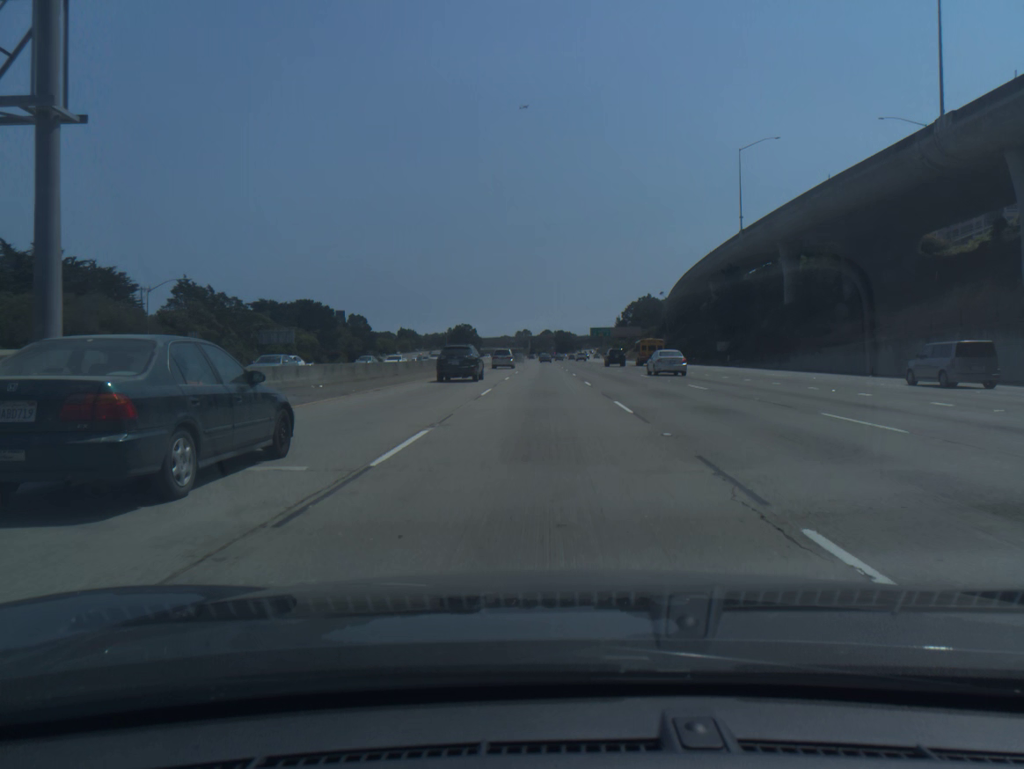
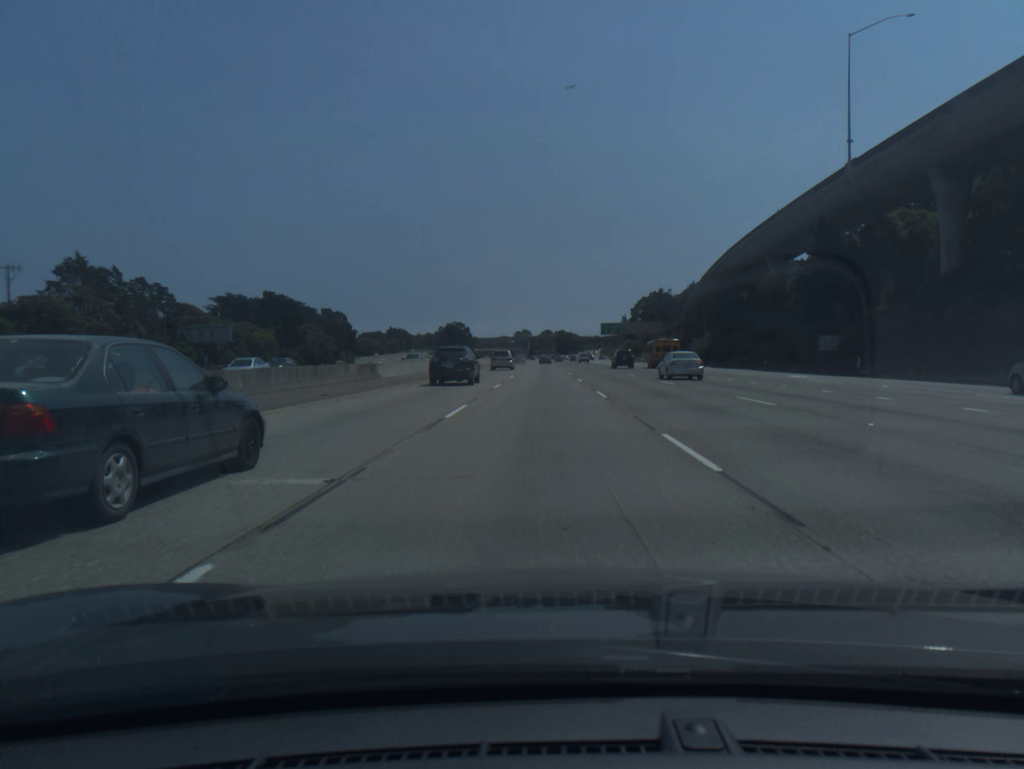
(0.0, +37.2) m; 0°
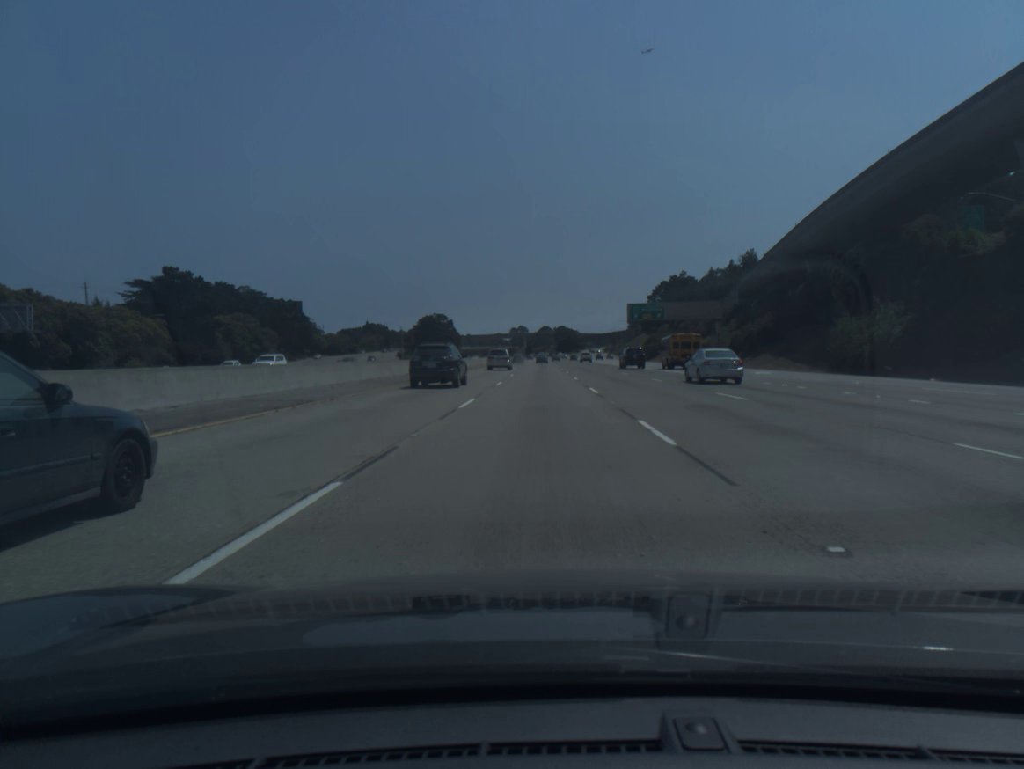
(0.0, +55.9) m; 0°
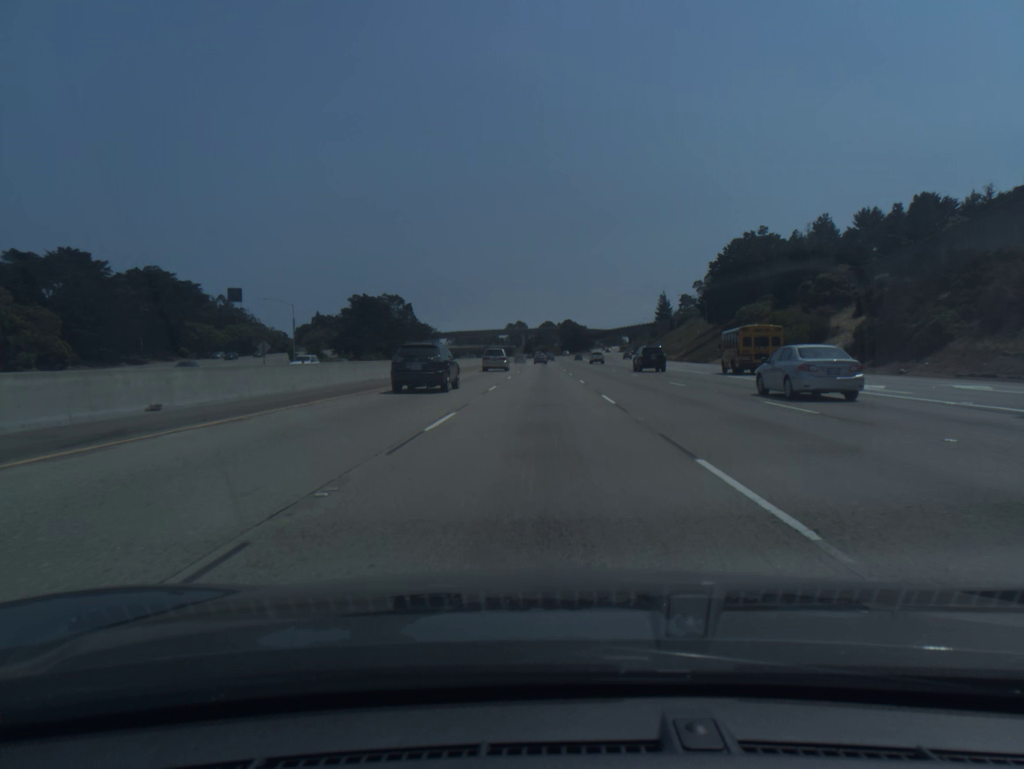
(-0.2, +93.2) m; 0°
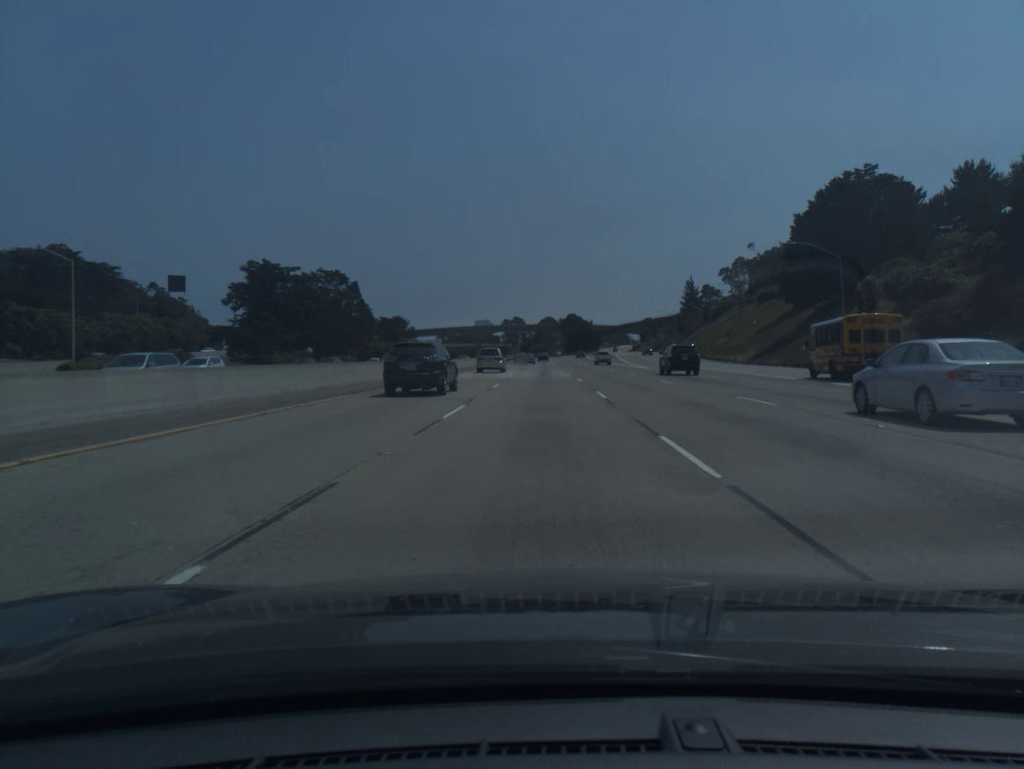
(0.0, +55.8) m; 0°
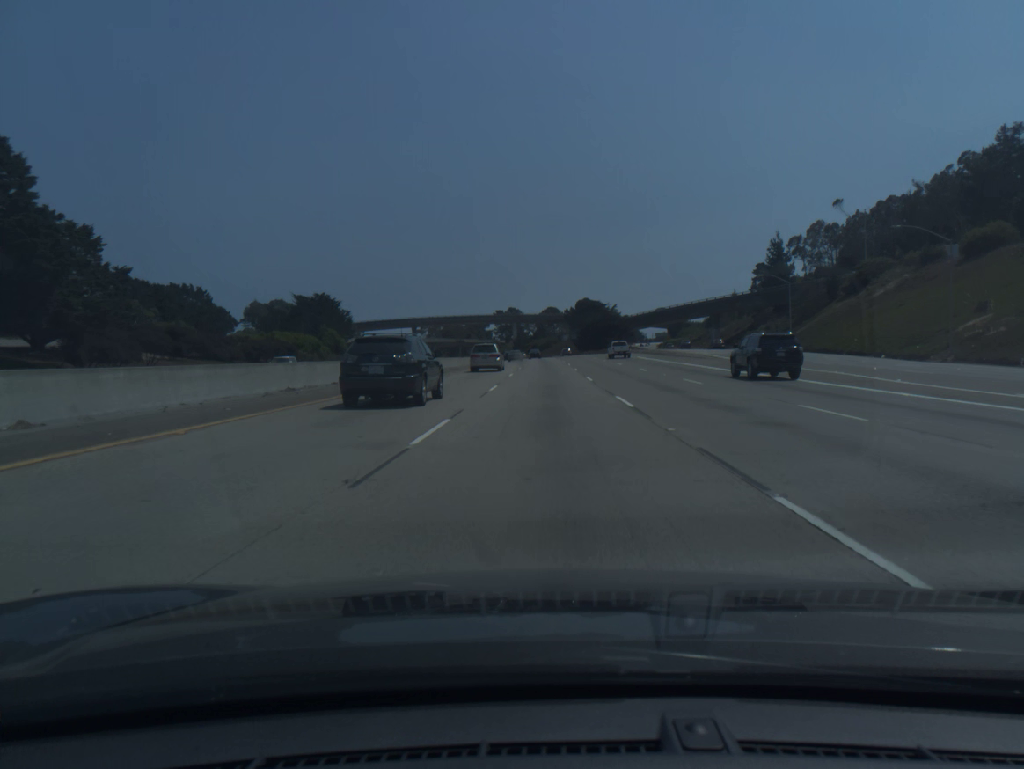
(-0.1, +92.7) m; 0°
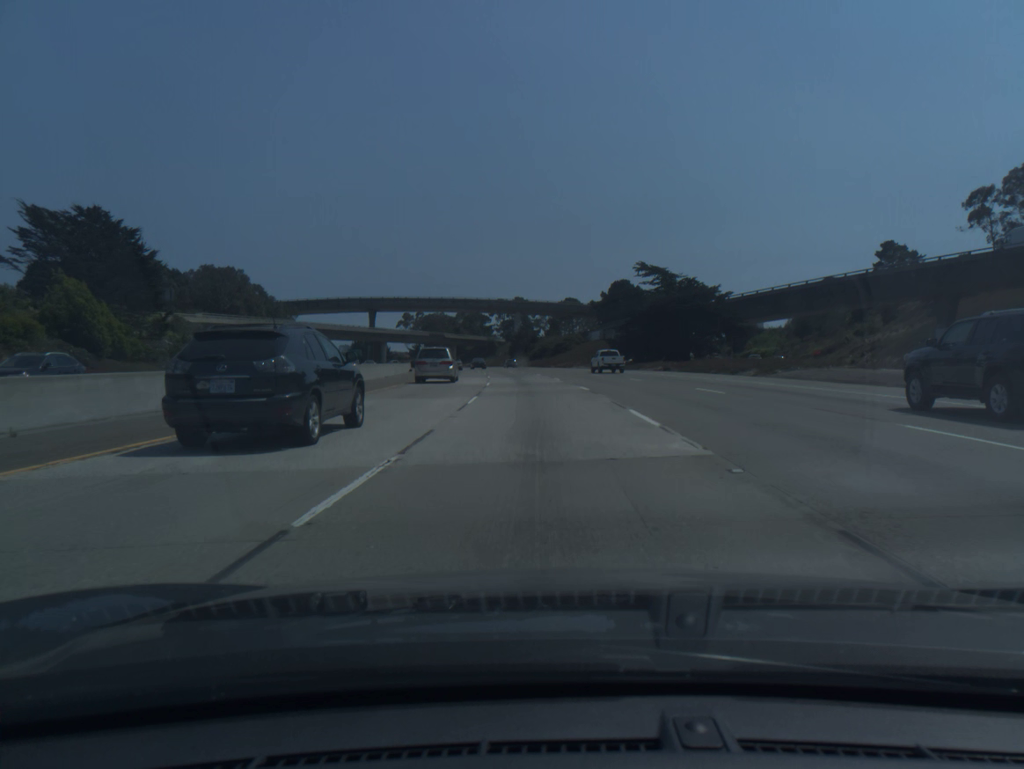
(-0.1, +92.5) m; -1°
